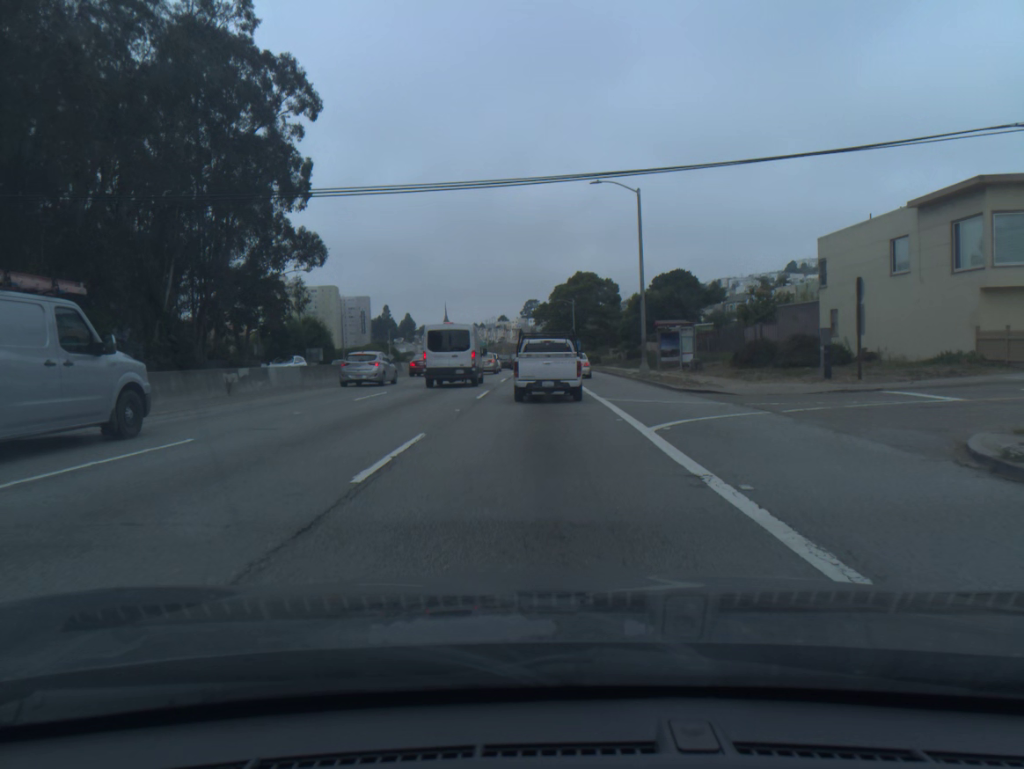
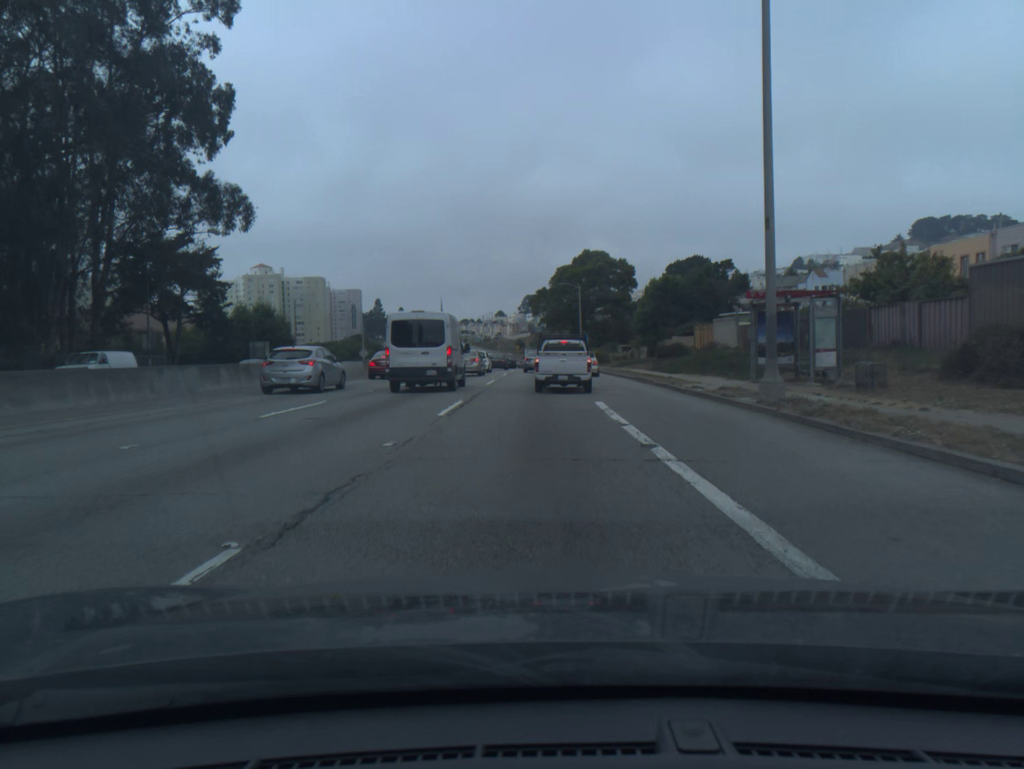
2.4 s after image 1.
(0.0, +21.6) m; 0°
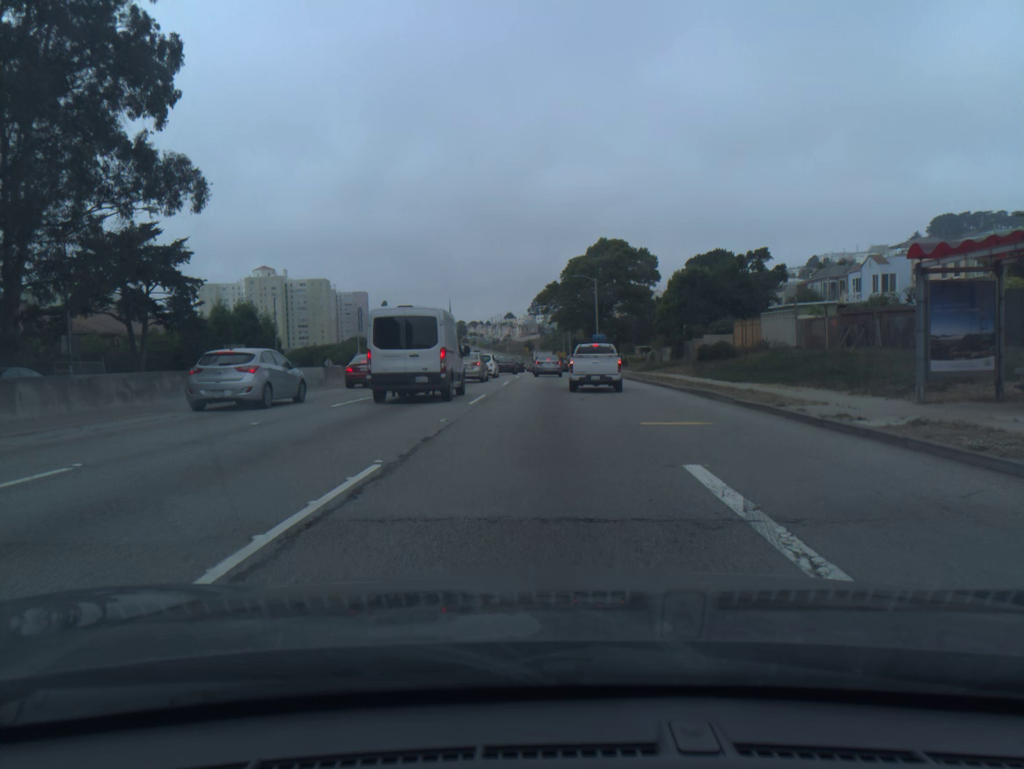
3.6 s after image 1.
(-0.1, +10.8) m; -1°
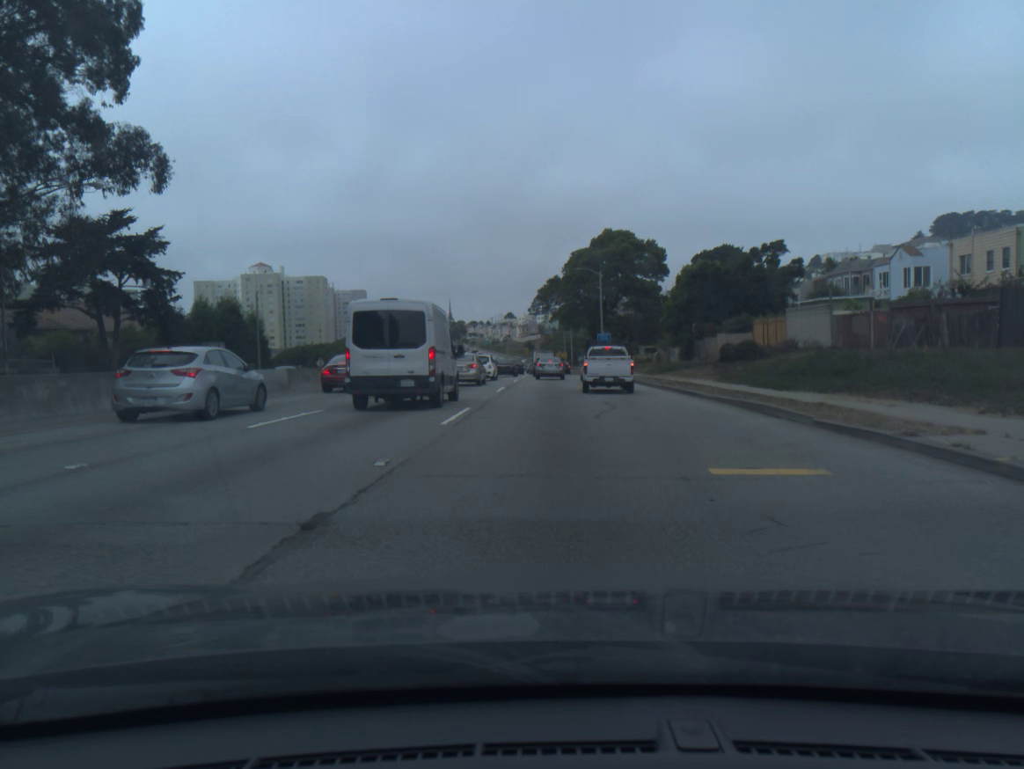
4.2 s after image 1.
(0.0, +5.5) m; 0°
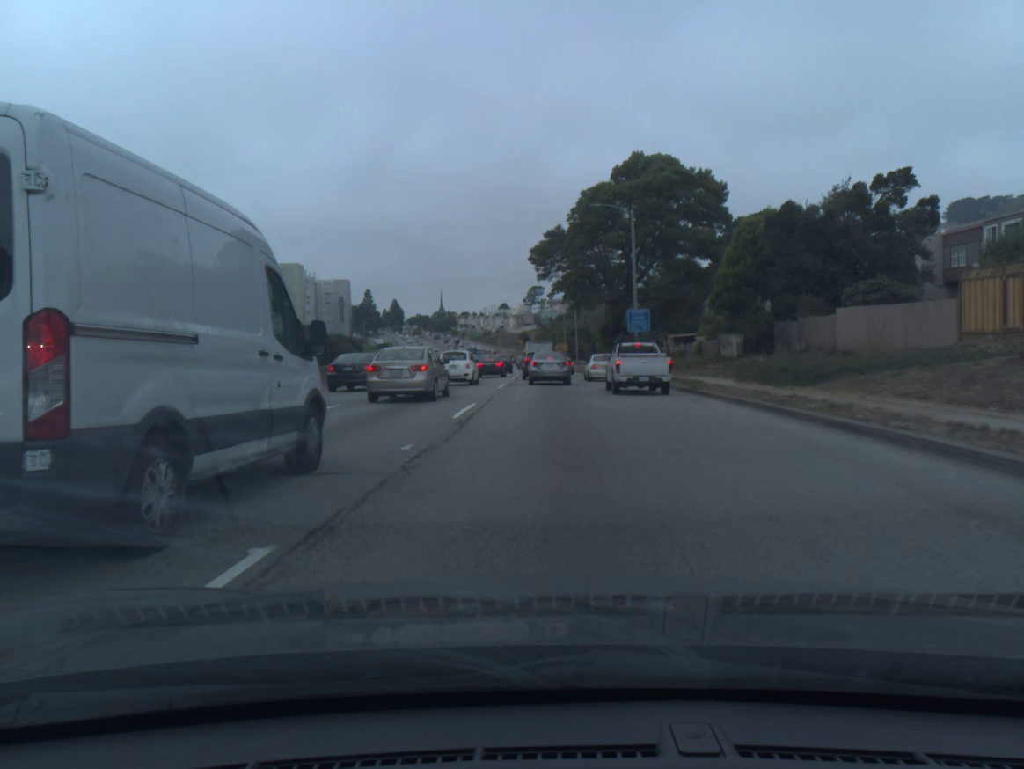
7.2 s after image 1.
(+0.1, +27.7) m; 0°
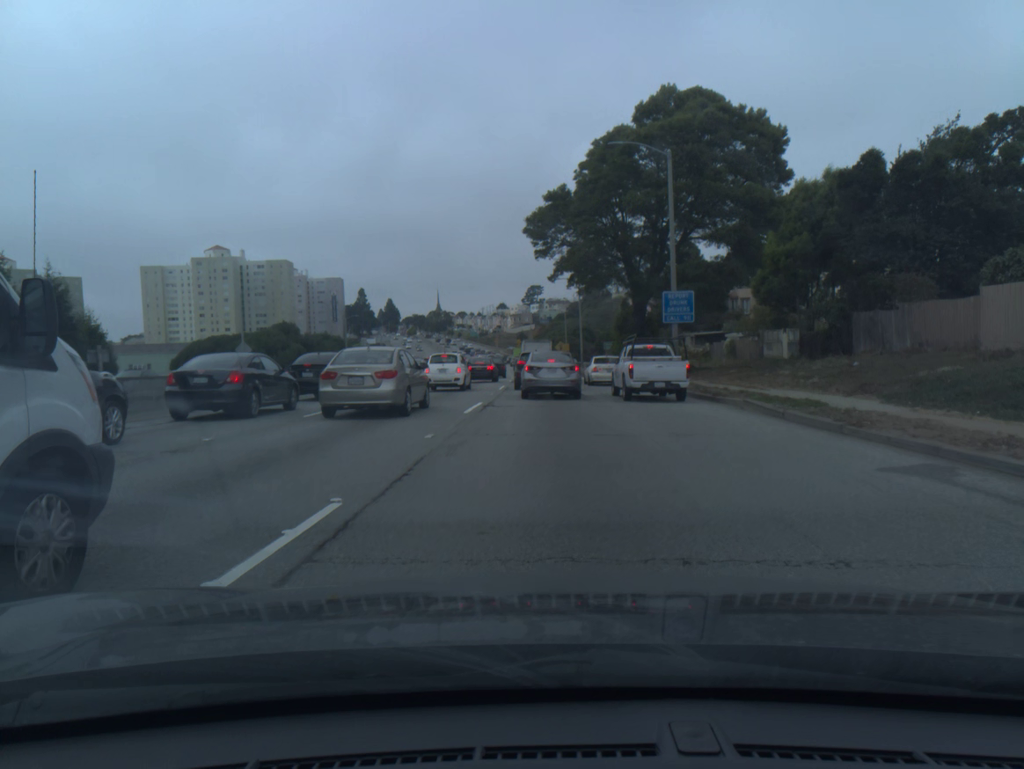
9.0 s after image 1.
(0.0, +13.1) m; 0°
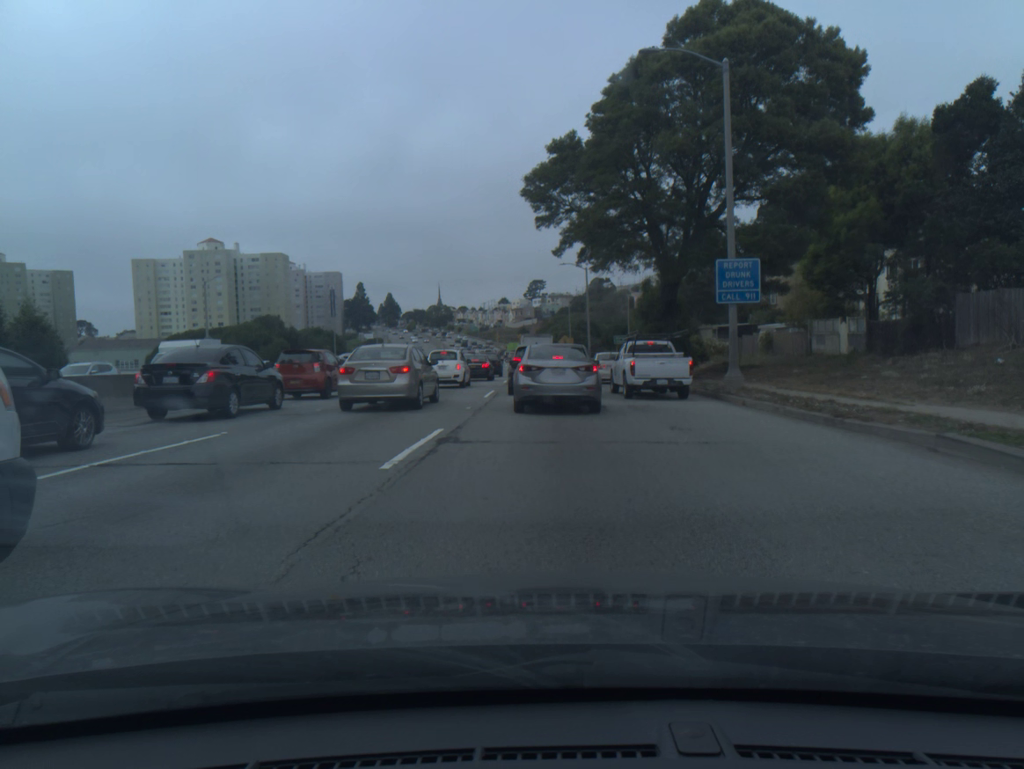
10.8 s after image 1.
(0.0, +9.2) m; 0°
